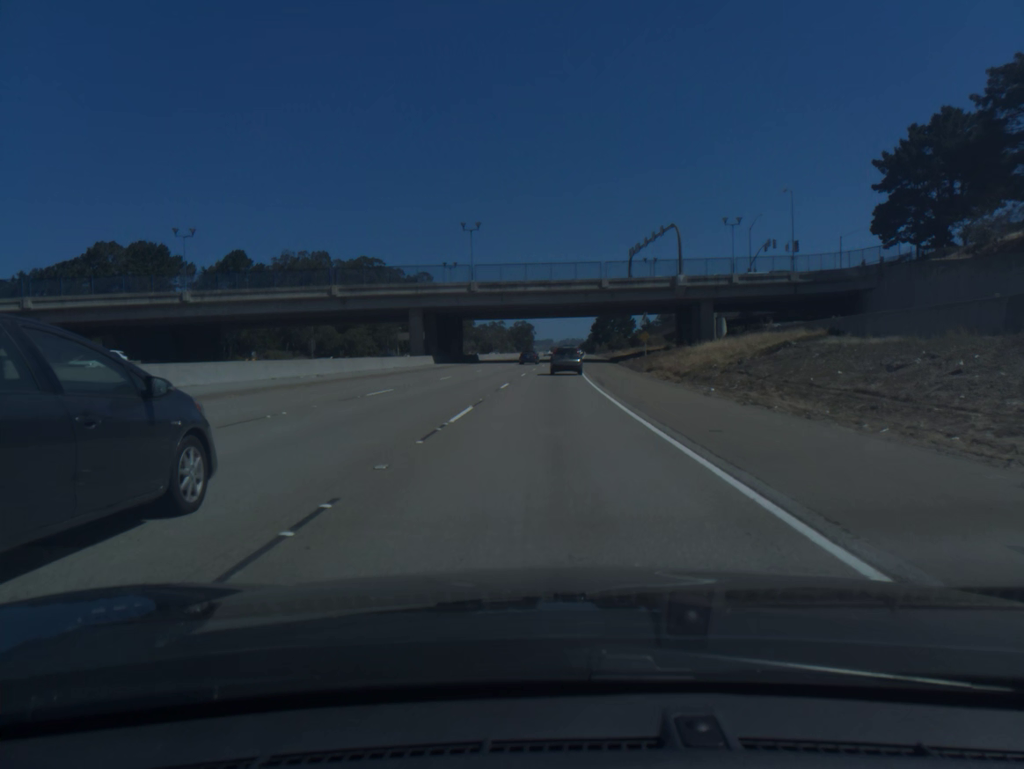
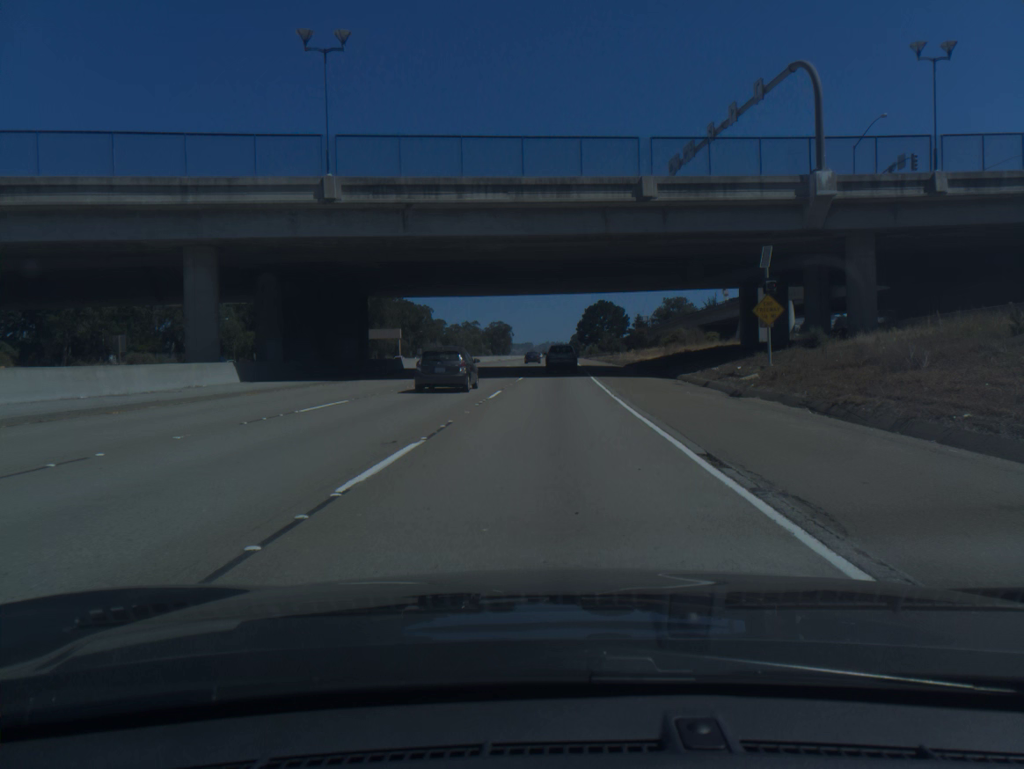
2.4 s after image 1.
(+0.6, +50.1) m; +1°
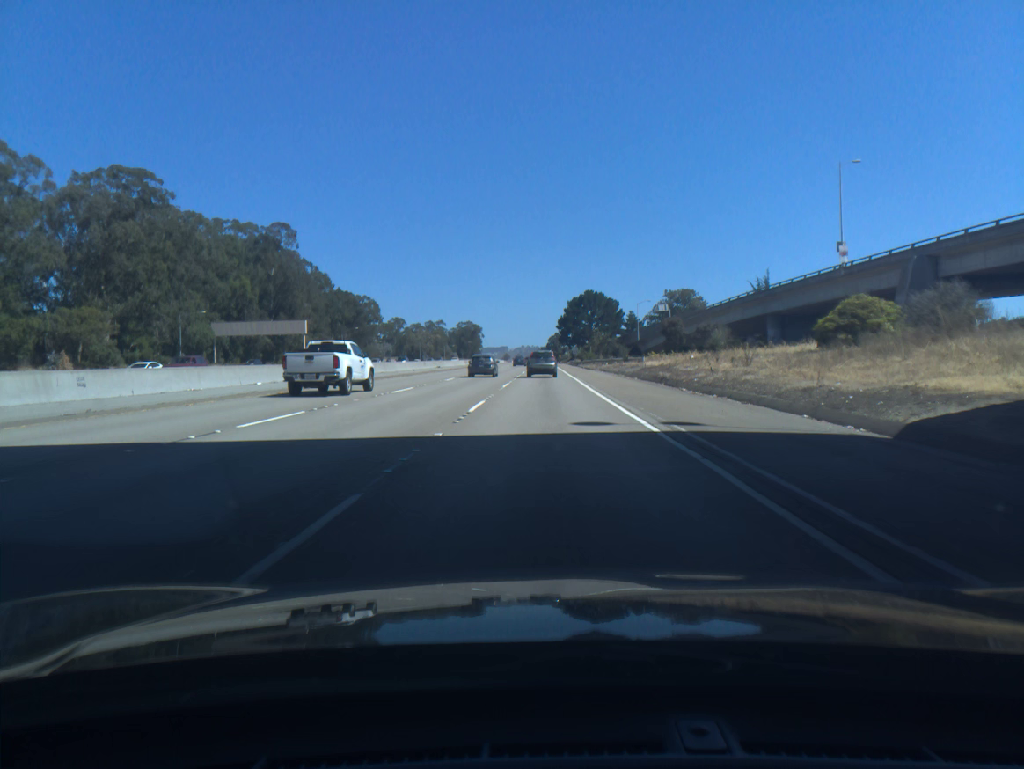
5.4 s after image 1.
(+1.0, +62.1) m; +2°
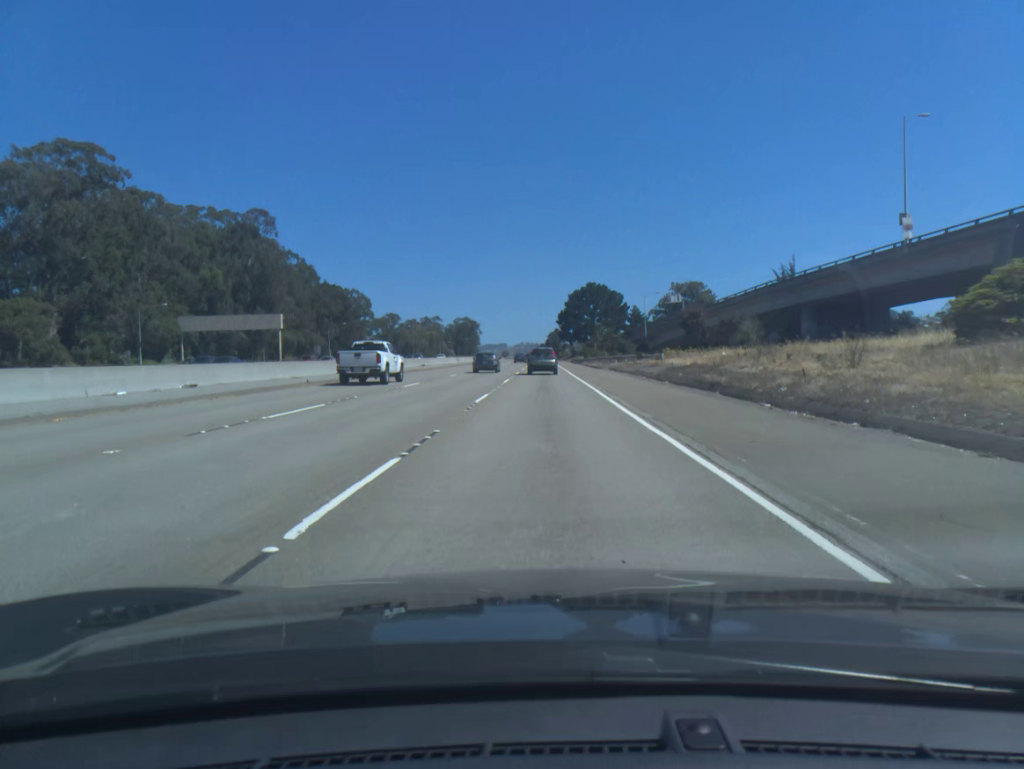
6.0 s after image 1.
(0.0, +12.4) m; 0°
